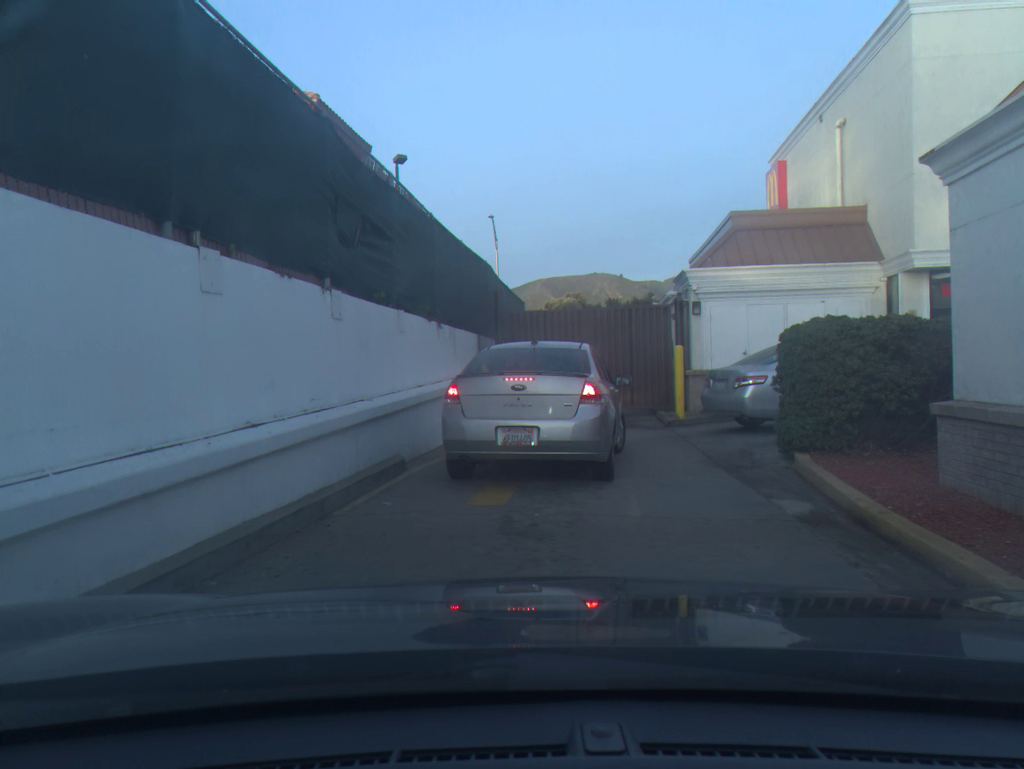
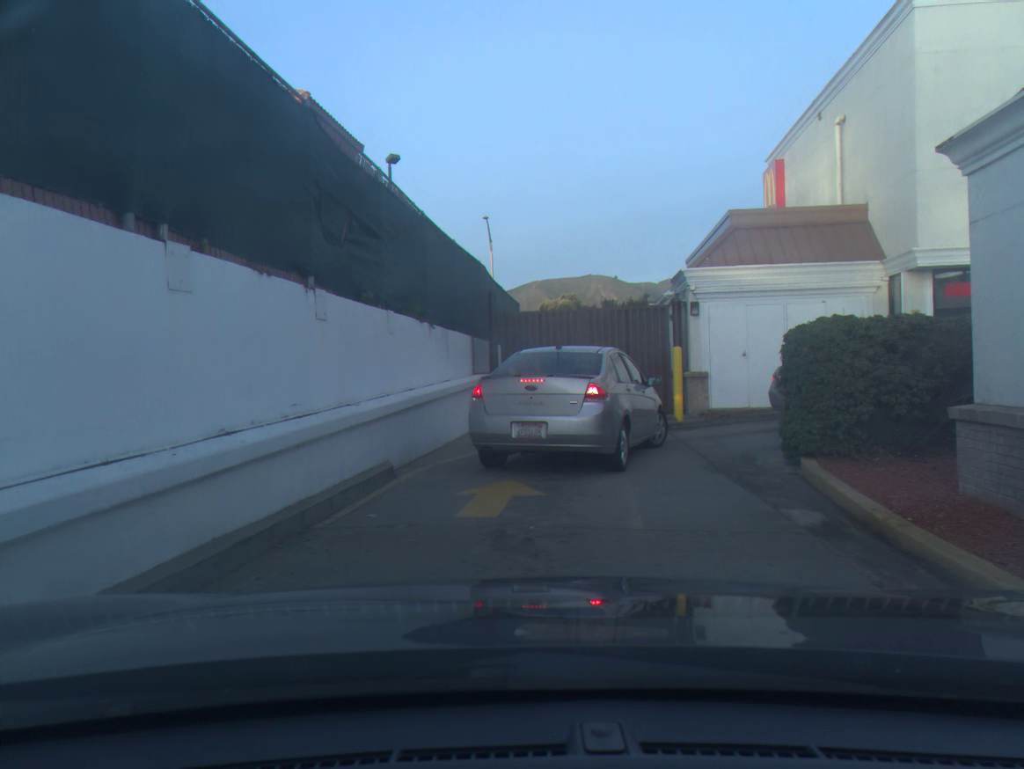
(0.0, +0.4) m; 0°
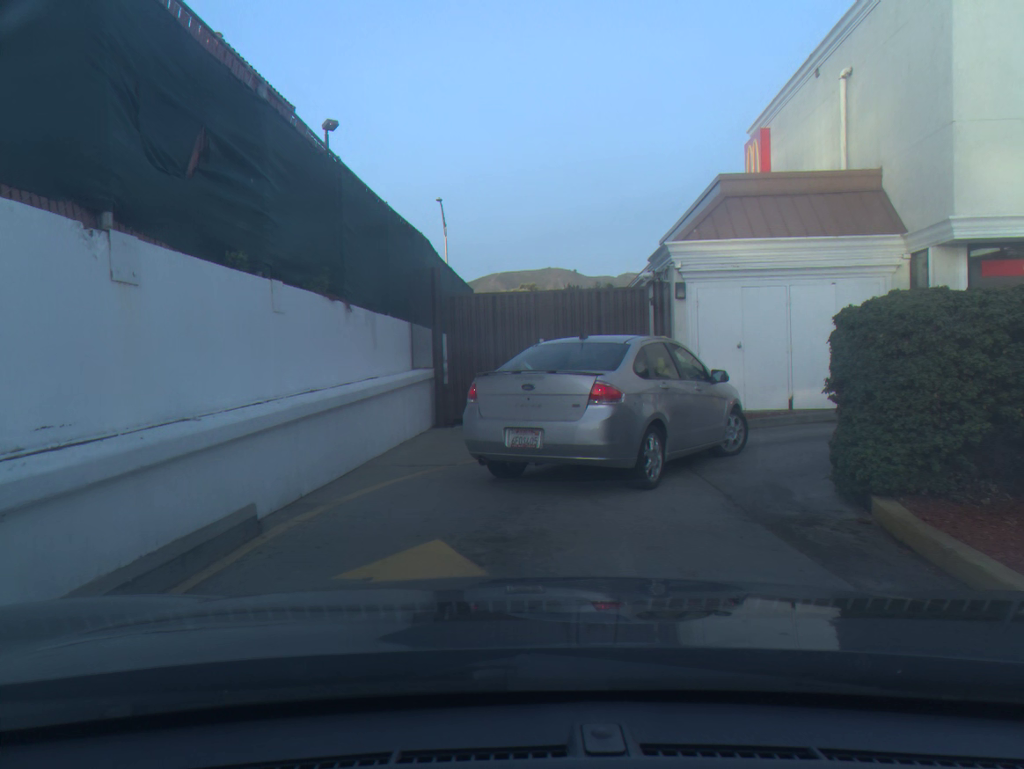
(+0.2, +2.9) m; +3°
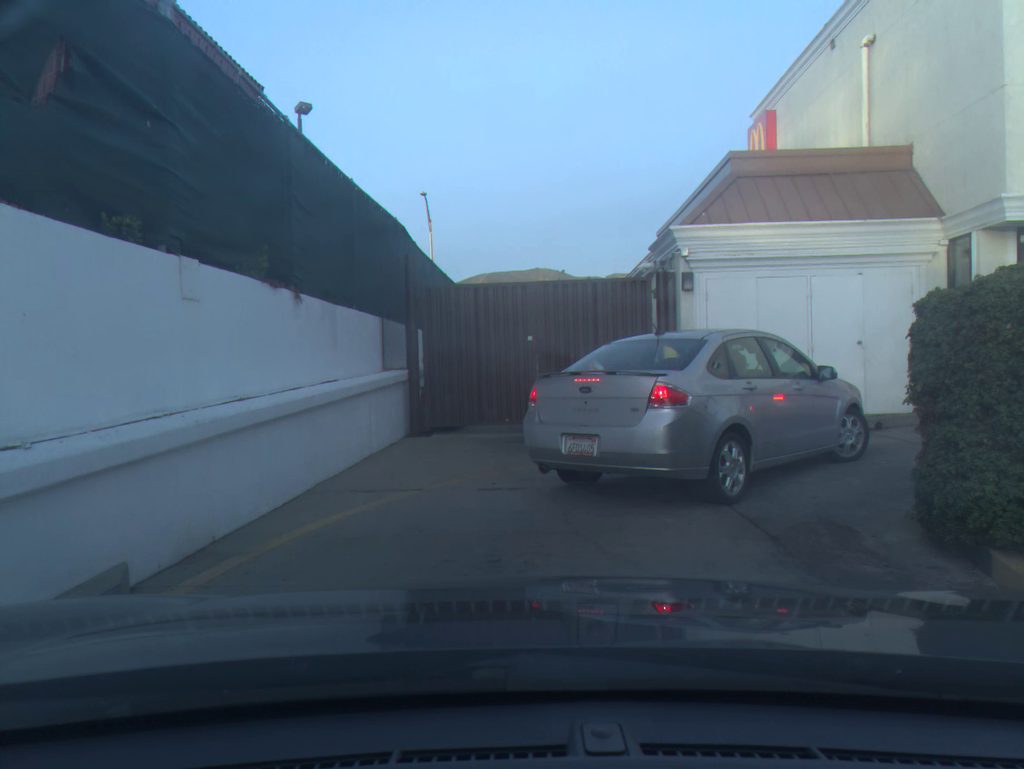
(+0.1, +1.7) m; +1°
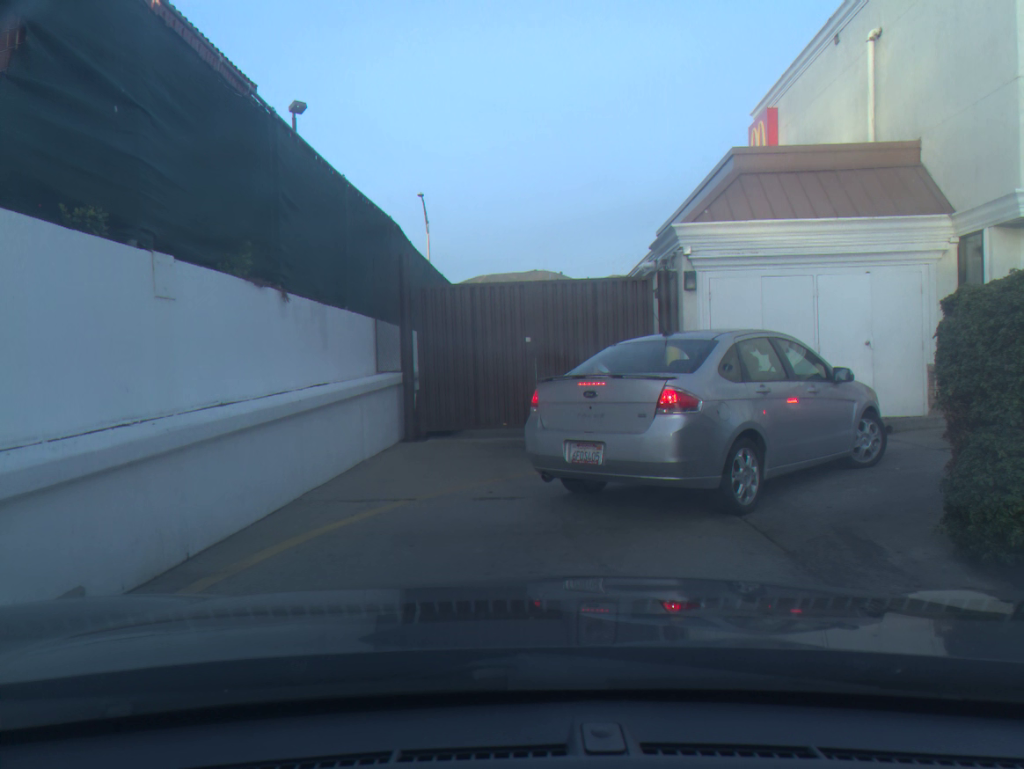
(0.0, +0.4) m; 0°
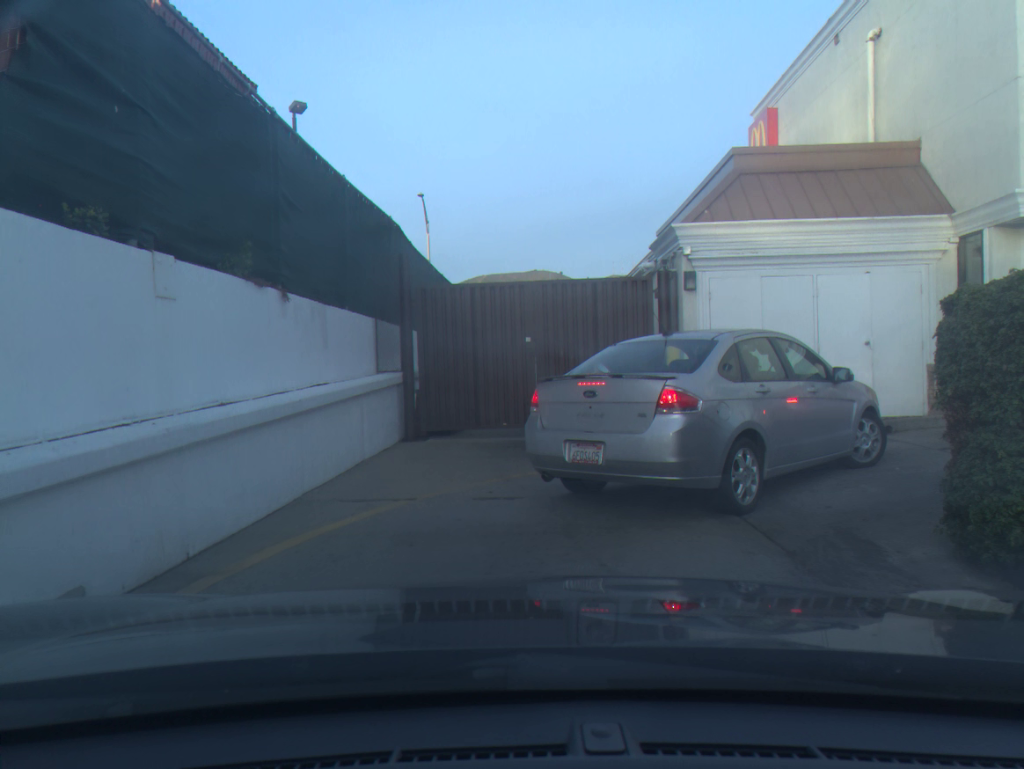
(0.0, 0.0) m; 0°
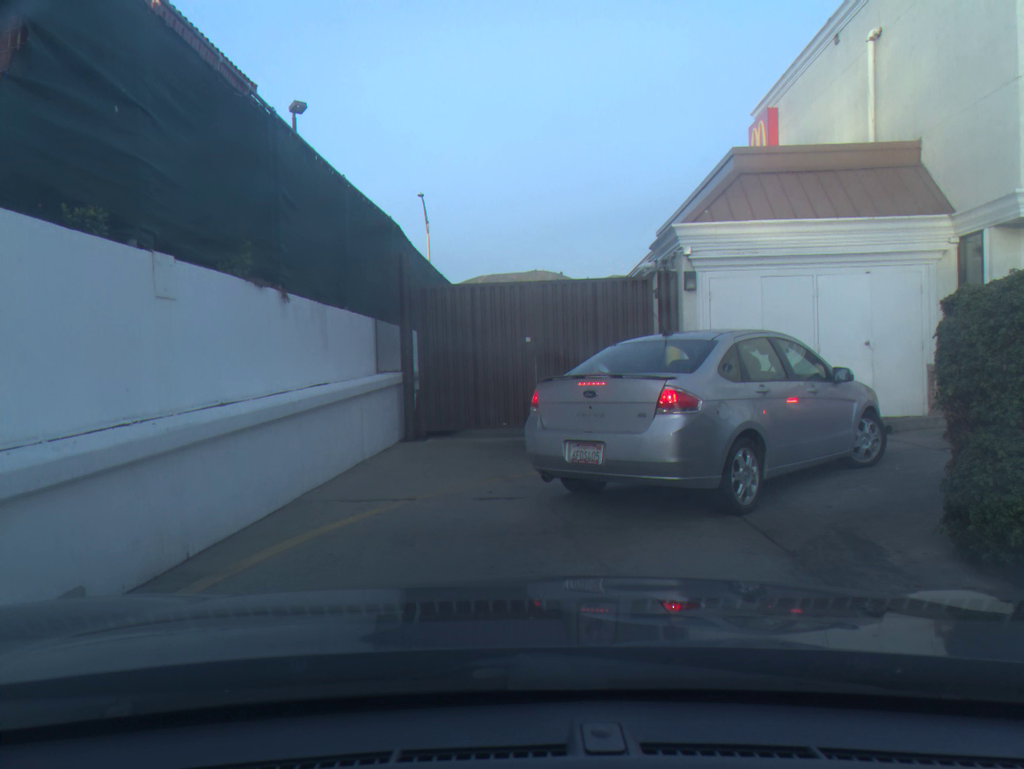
(0.0, 0.0) m; 0°
